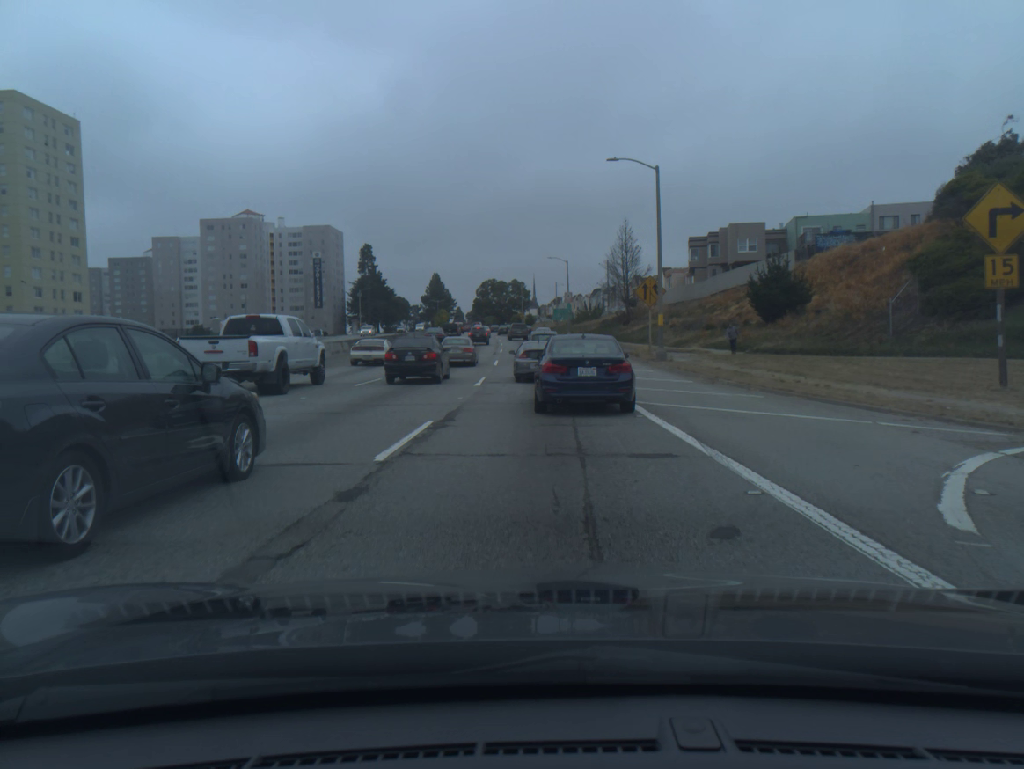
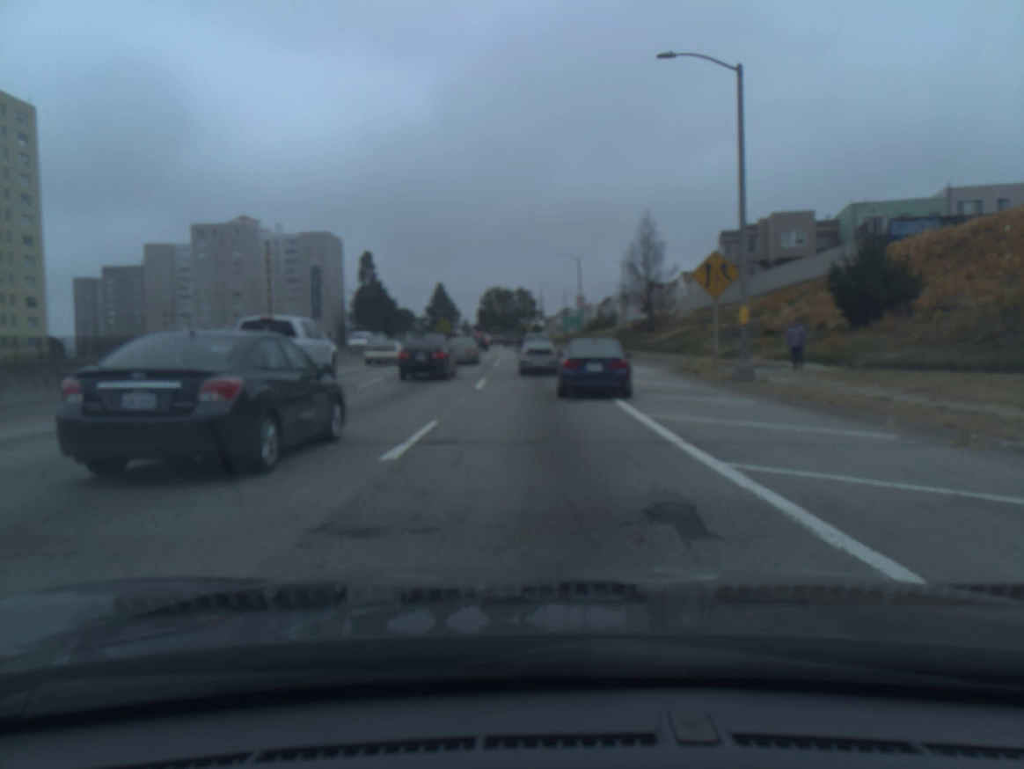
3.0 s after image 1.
(-0.1, +14.5) m; -1°
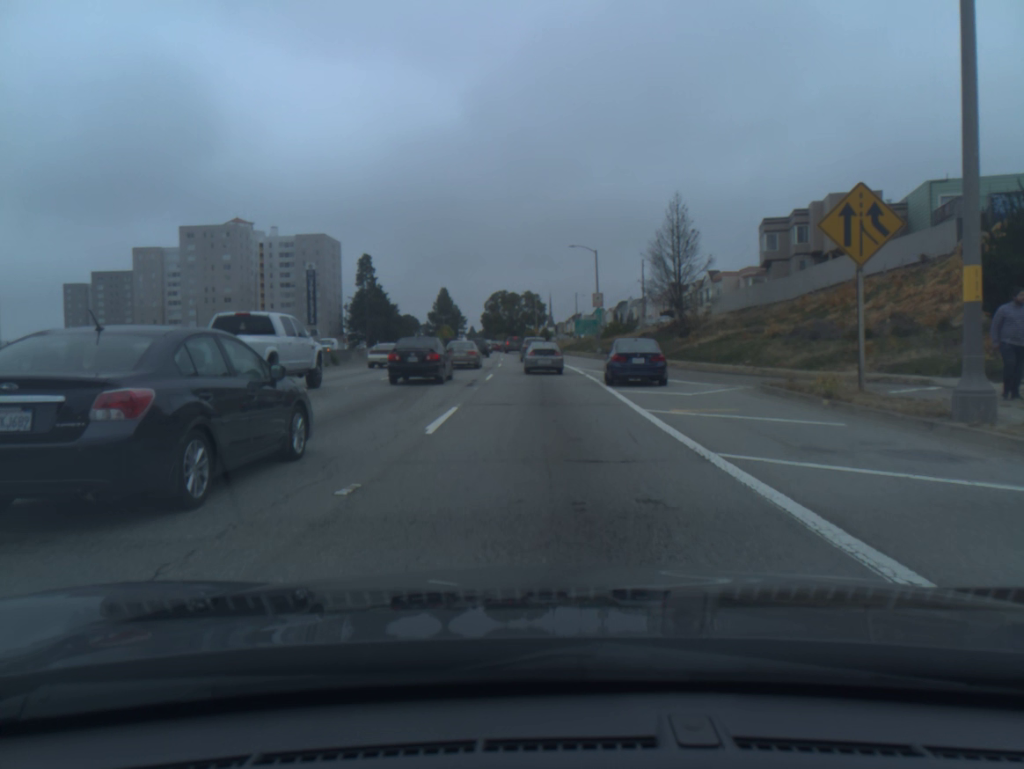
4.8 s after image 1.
(-0.1, +11.2) m; -1°
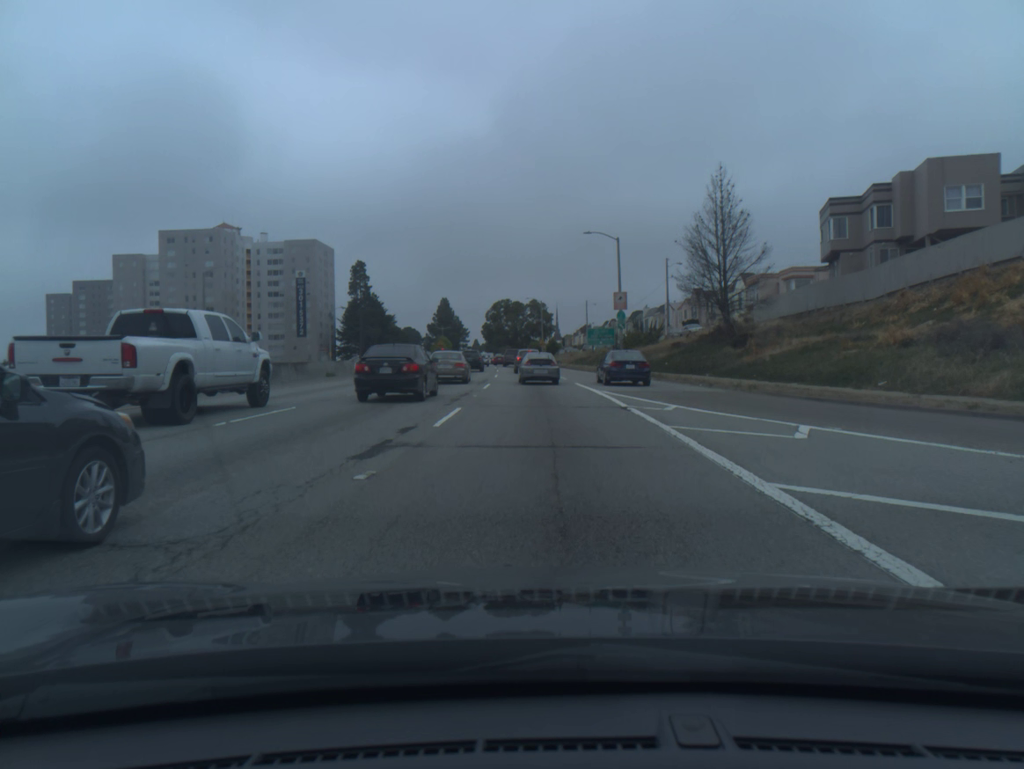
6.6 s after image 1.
(0.0, +14.0) m; 0°
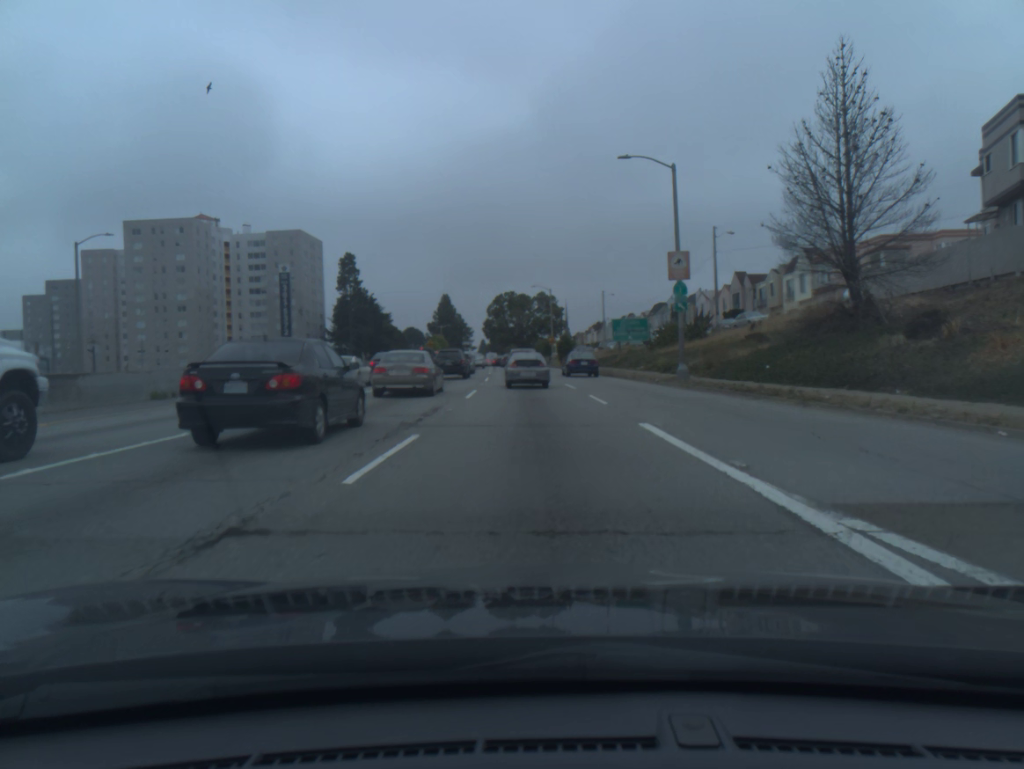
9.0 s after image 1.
(-0.1, +20.2) m; -1°
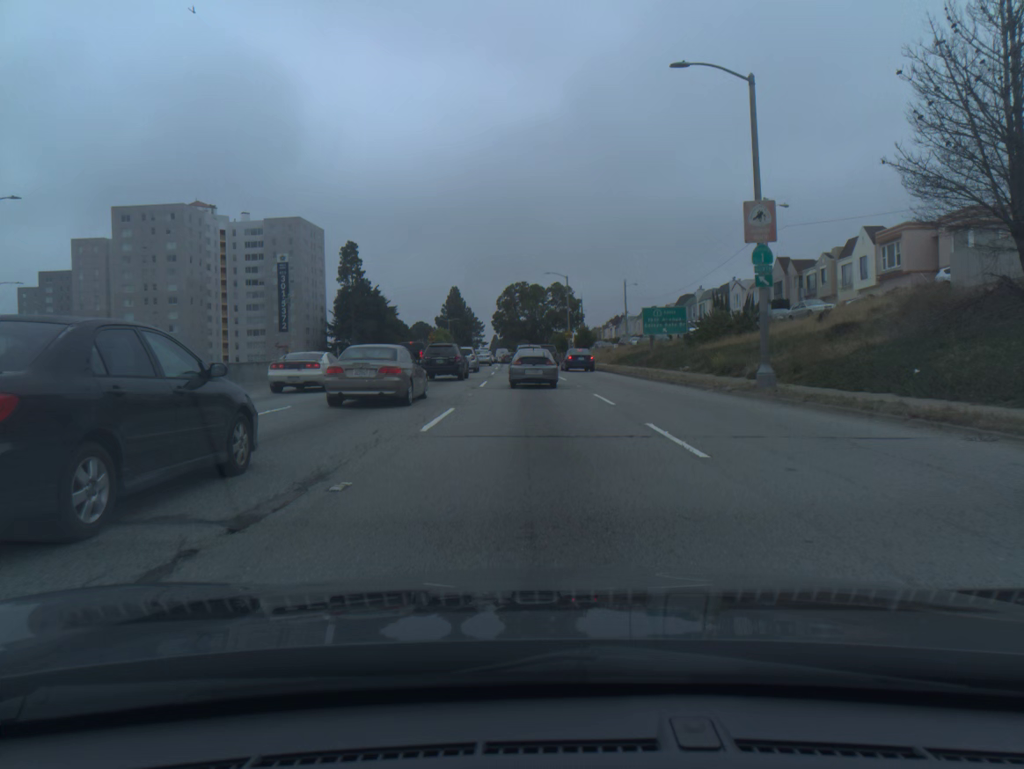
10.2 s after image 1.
(-0.1, +10.0) m; -1°
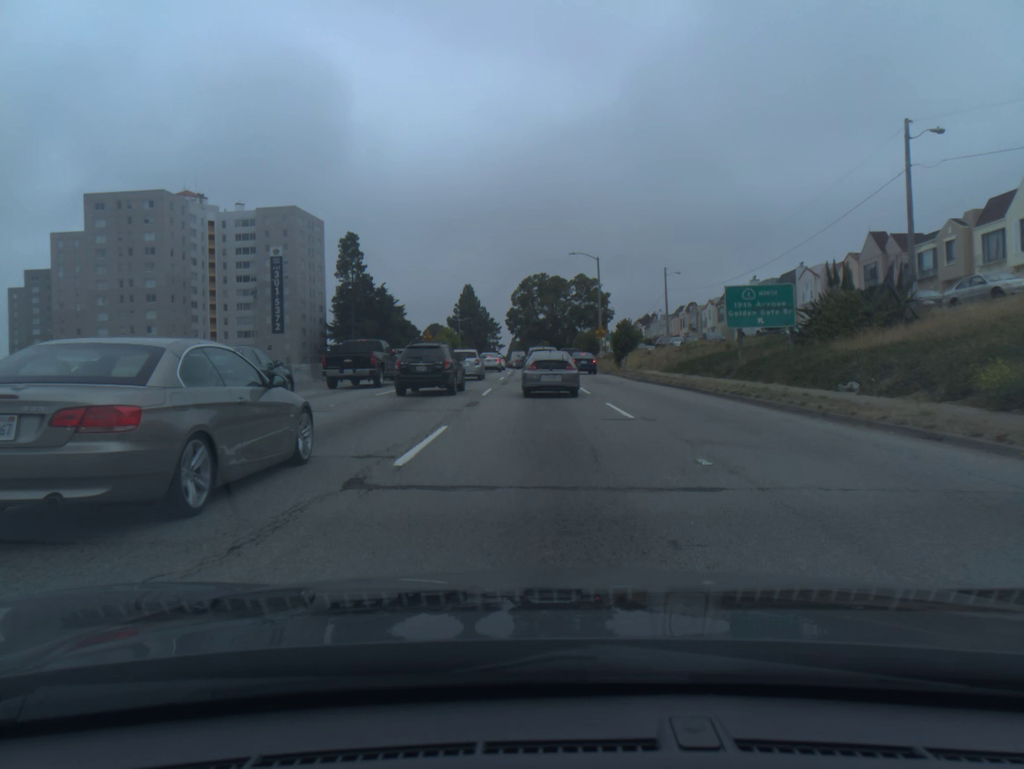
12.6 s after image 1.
(-0.3, +18.5) m; -1°
